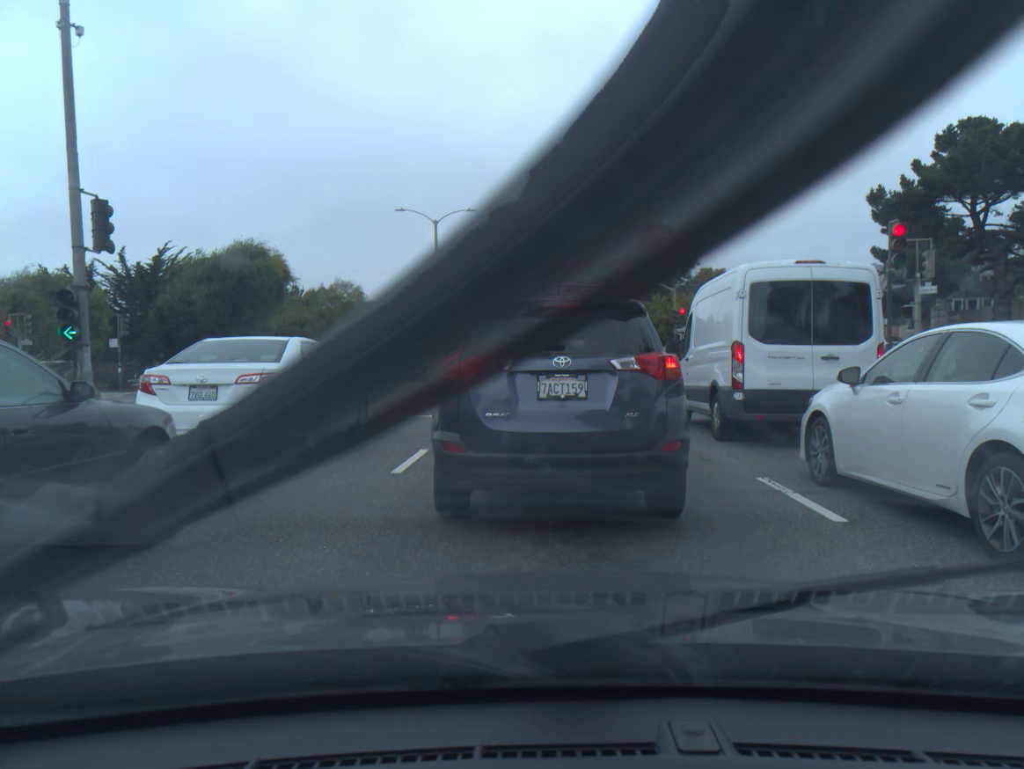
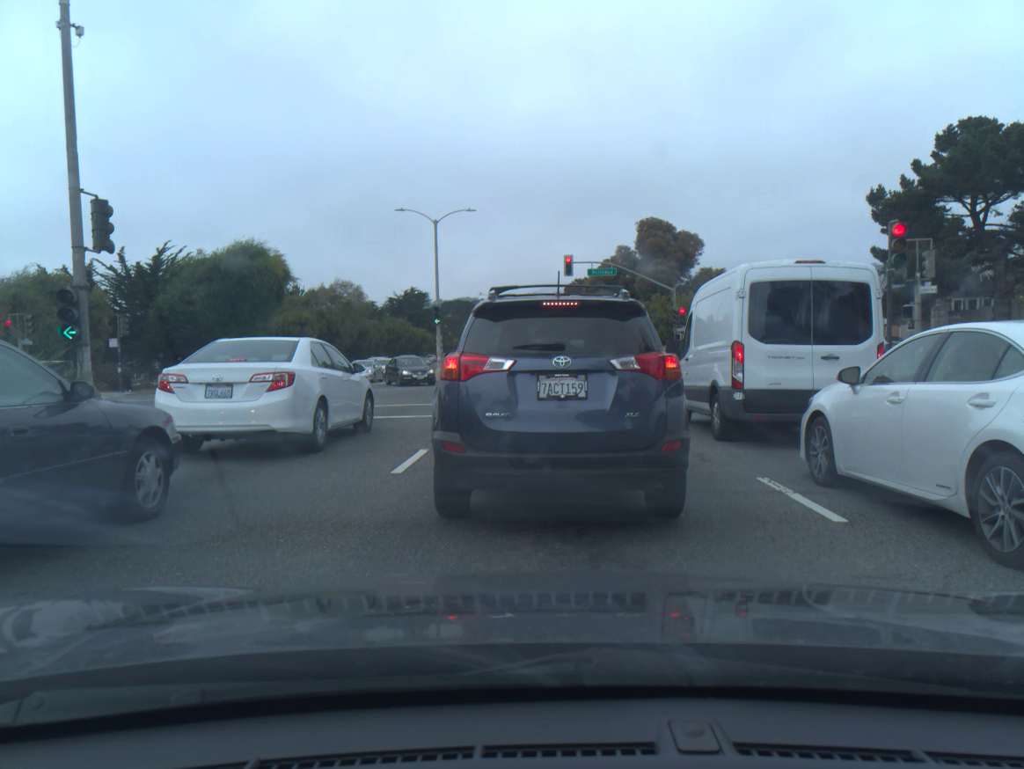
(0.0, 0.0) m; 0°
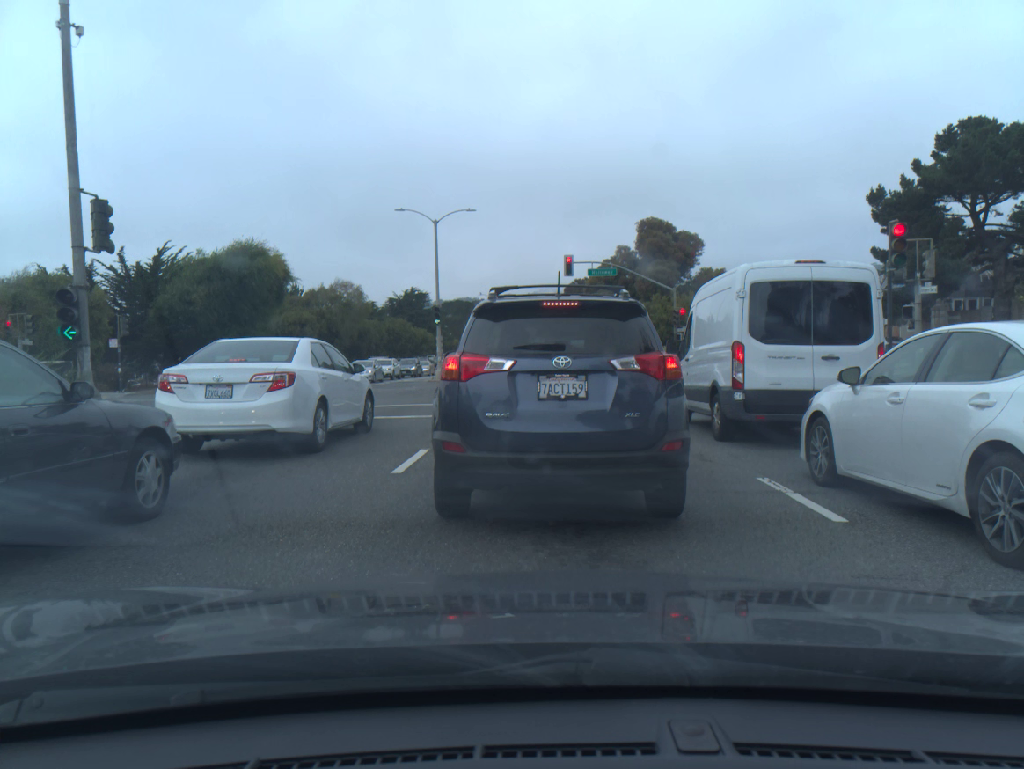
(0.0, 0.0) m; 0°
